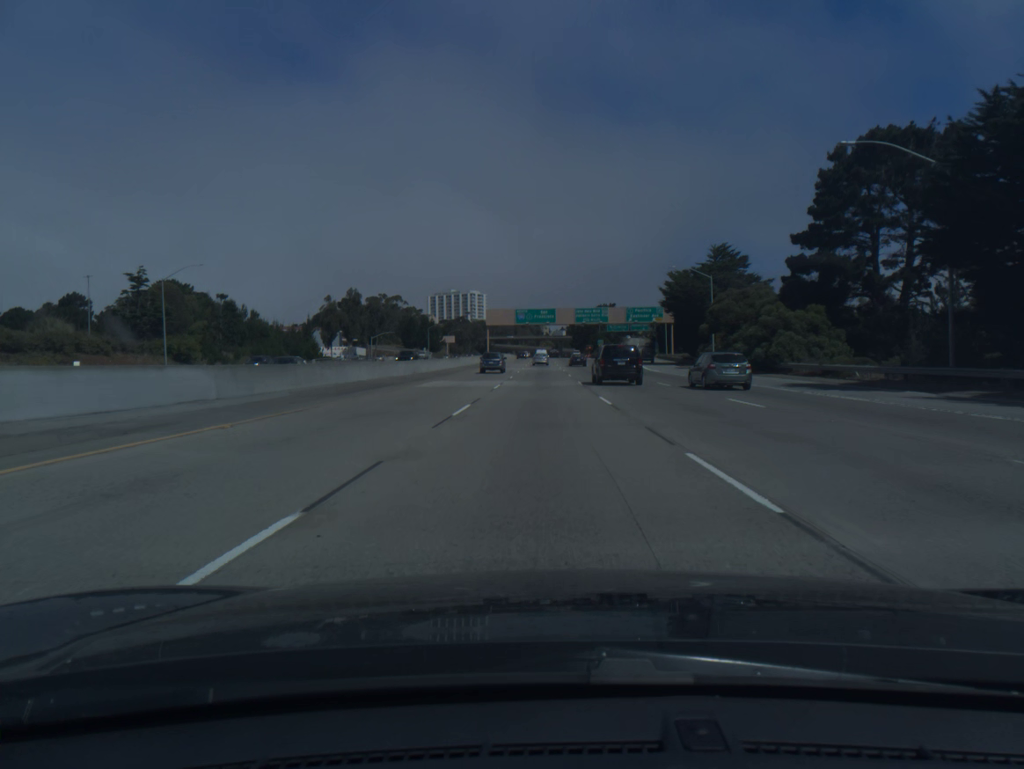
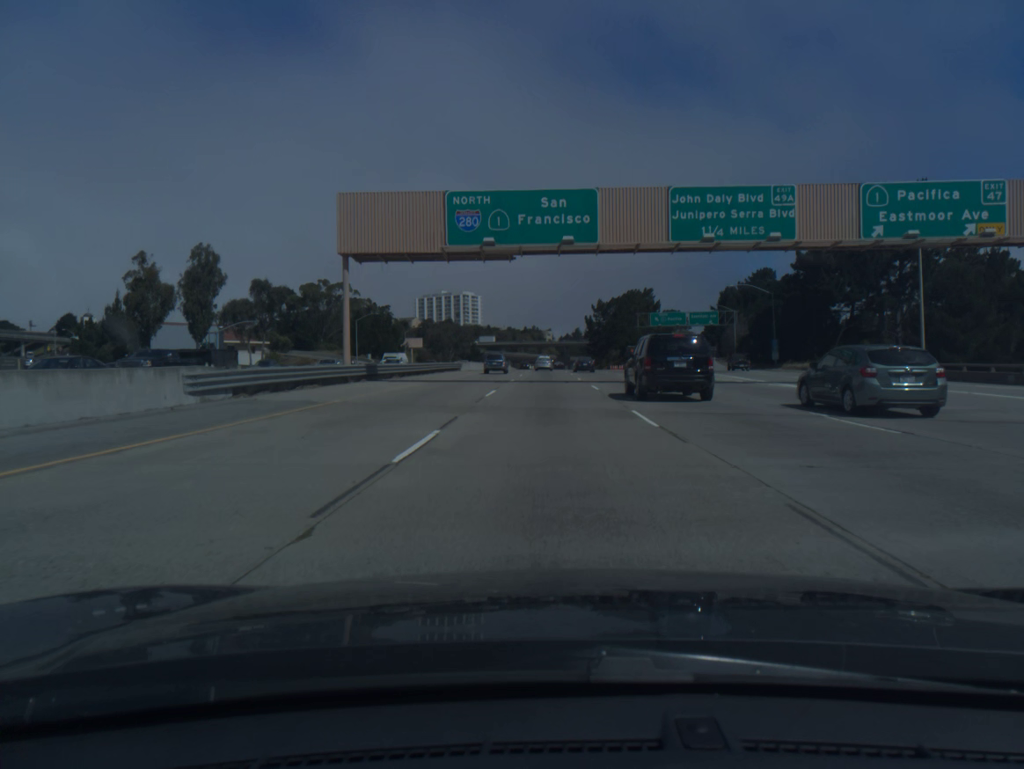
(-0.5, +94.8) m; 0°
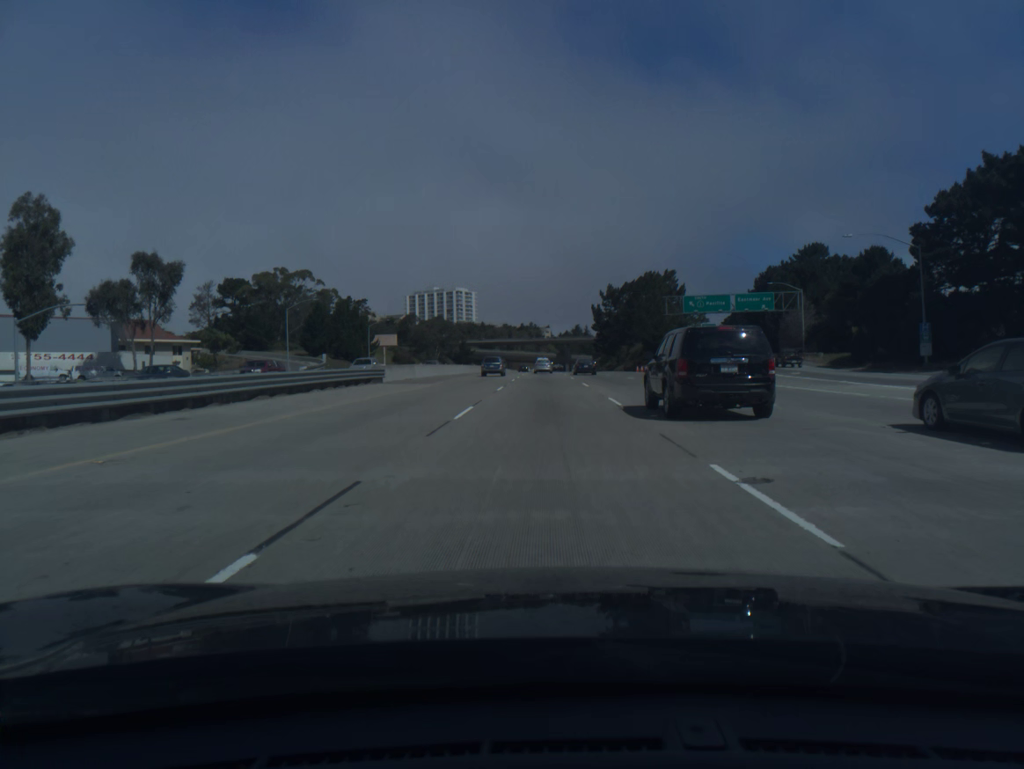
(+0.1, +37.8) m; 0°
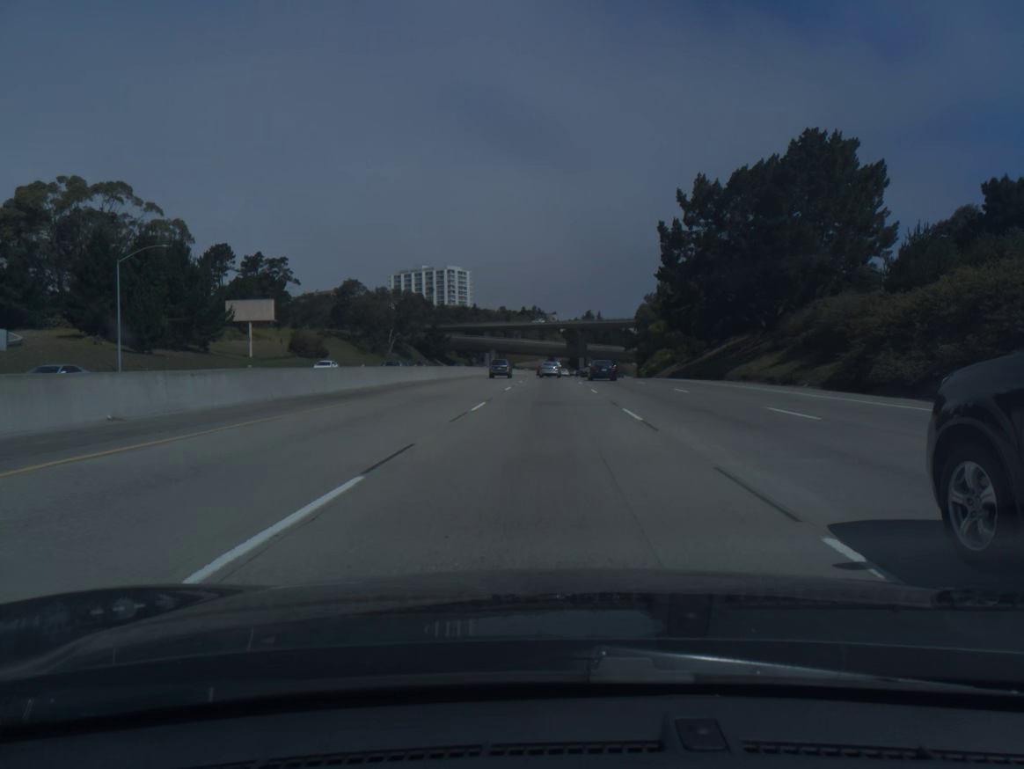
(-0.2, +92.9) m; 0°
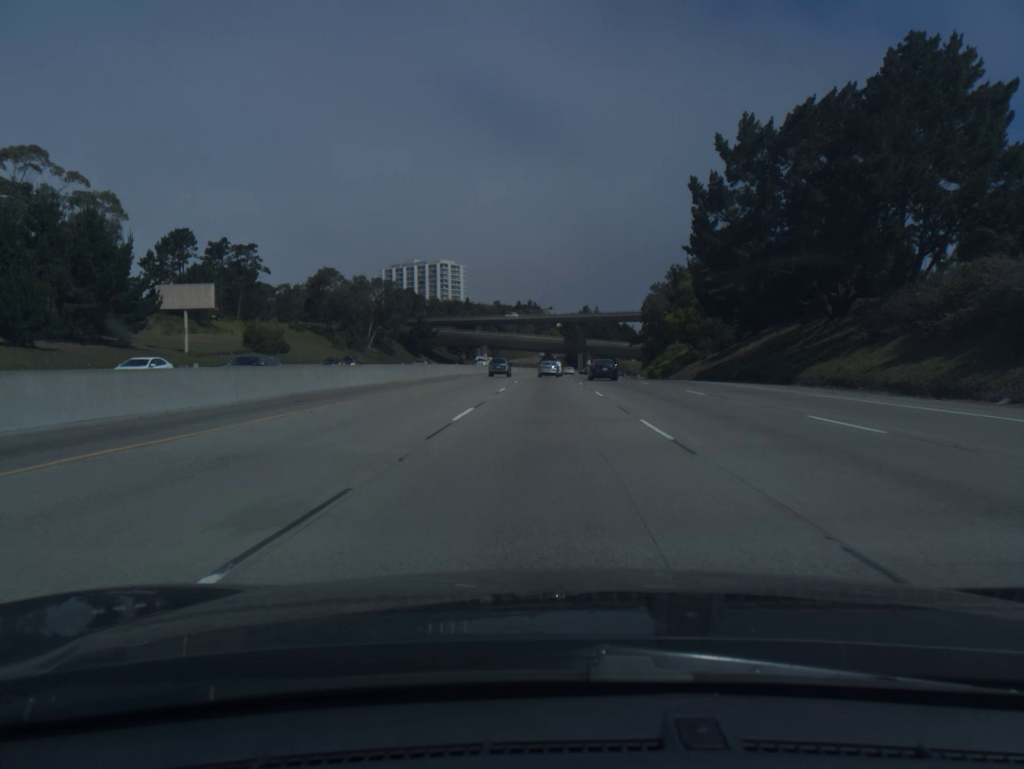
(0.0, +18.2) m; 0°
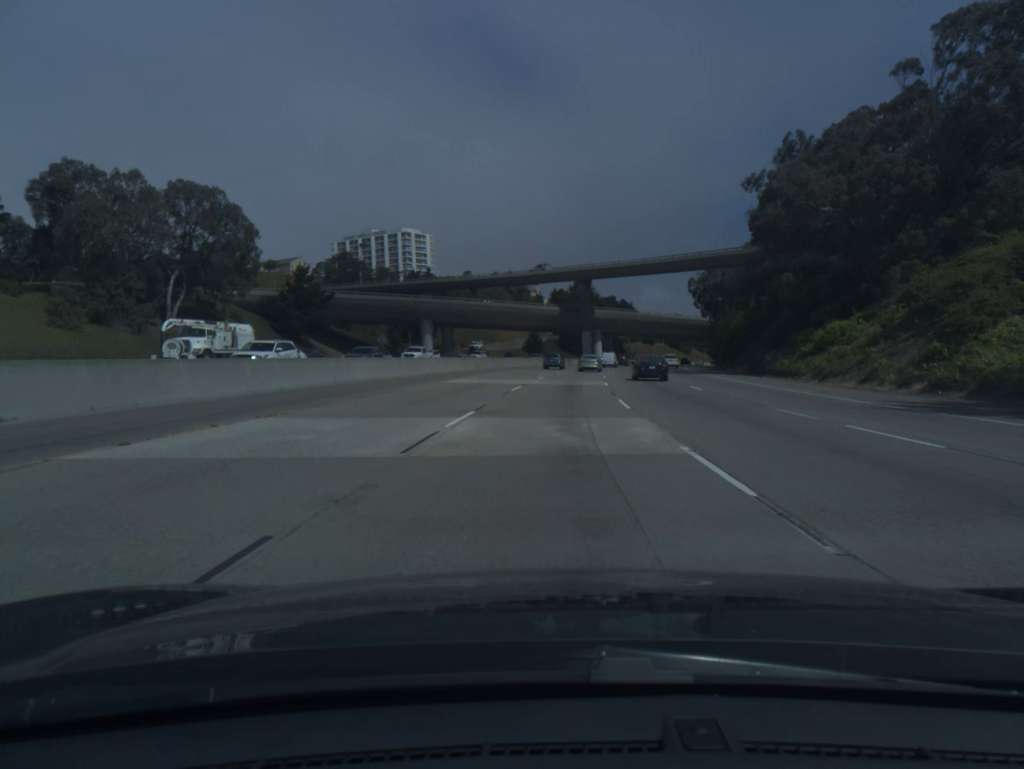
(+0.3, +89.2) m; +1°
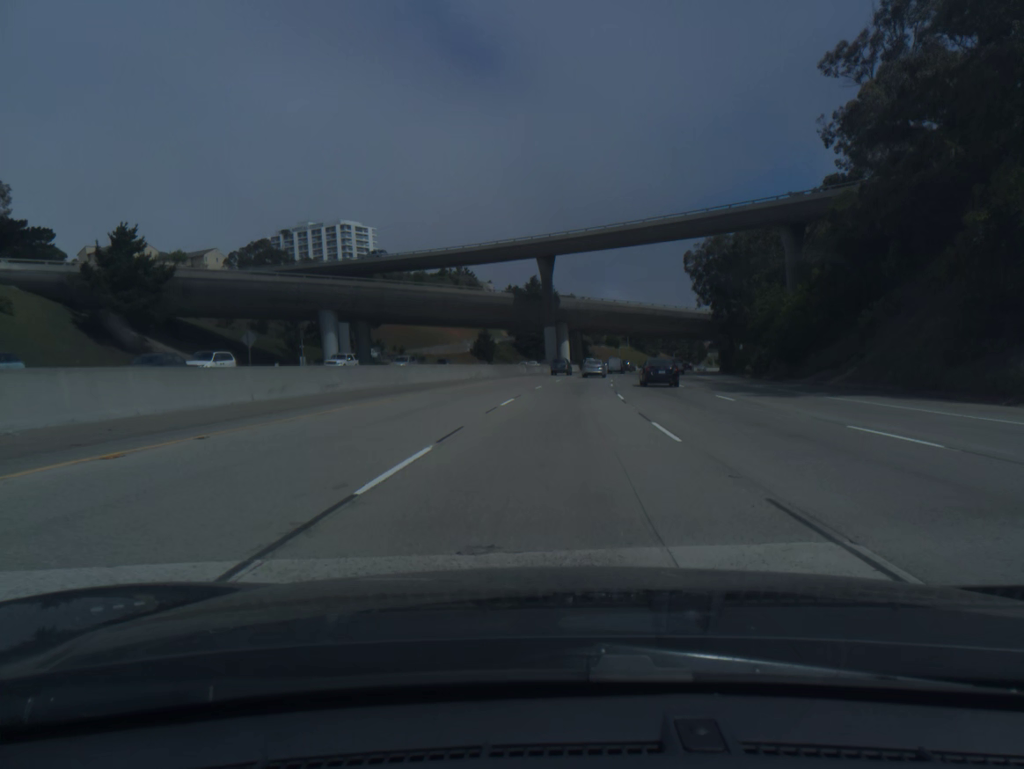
(+0.9, +35.4) m; +3°
